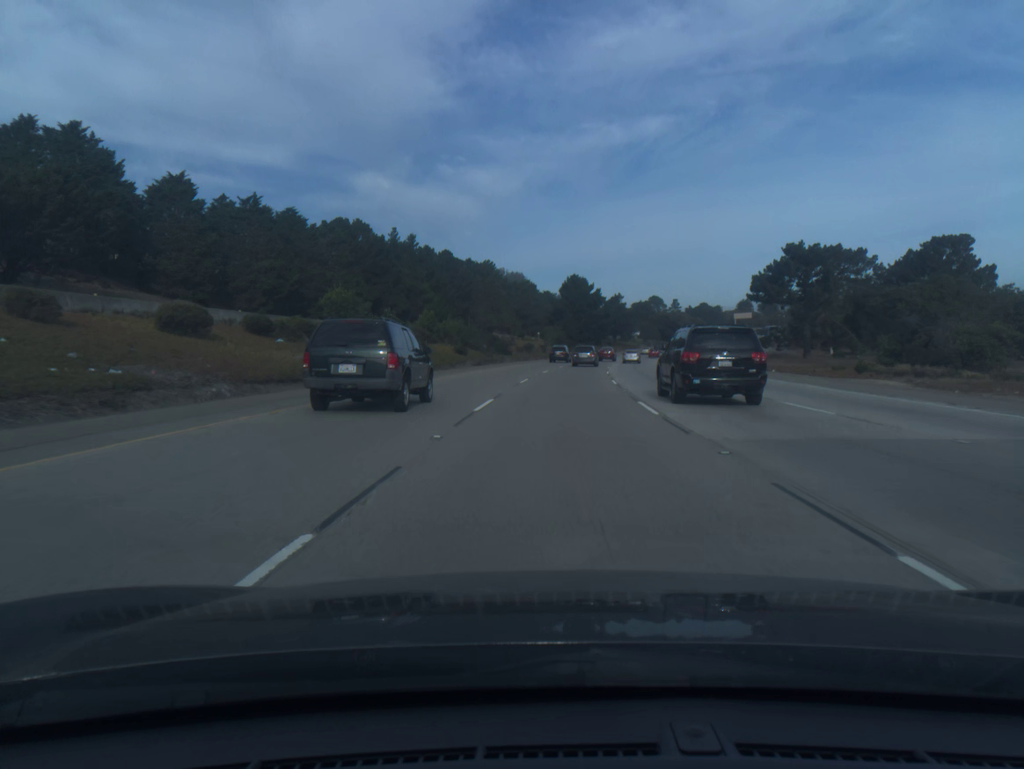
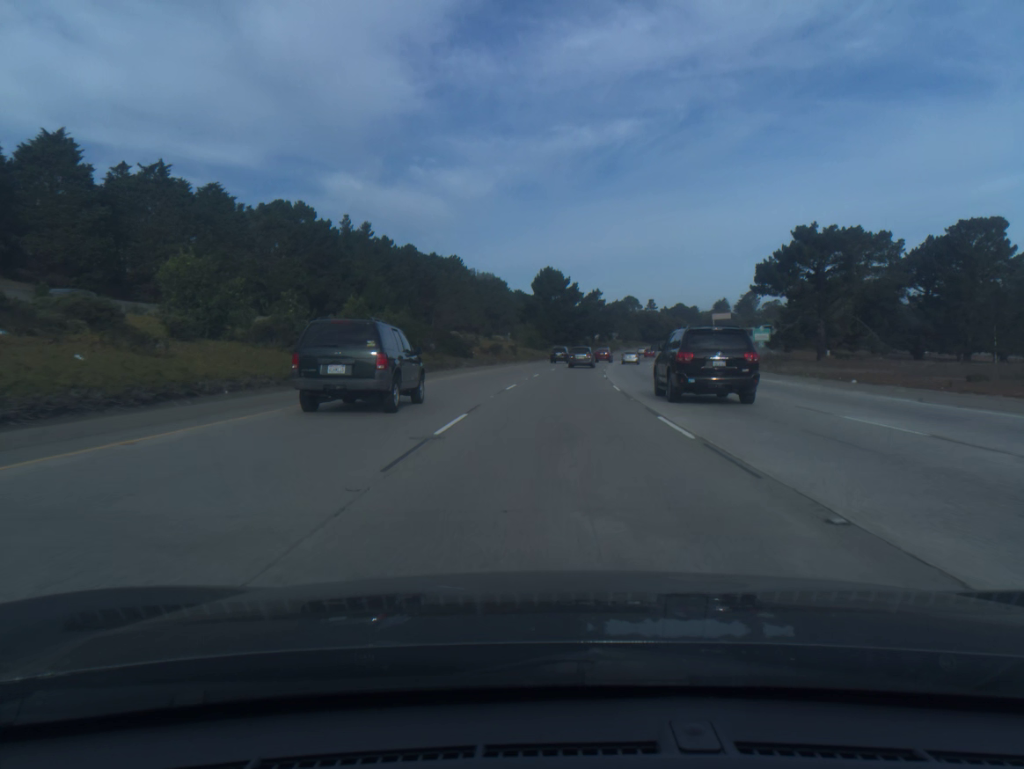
(+0.3, +19.1) m; +2°
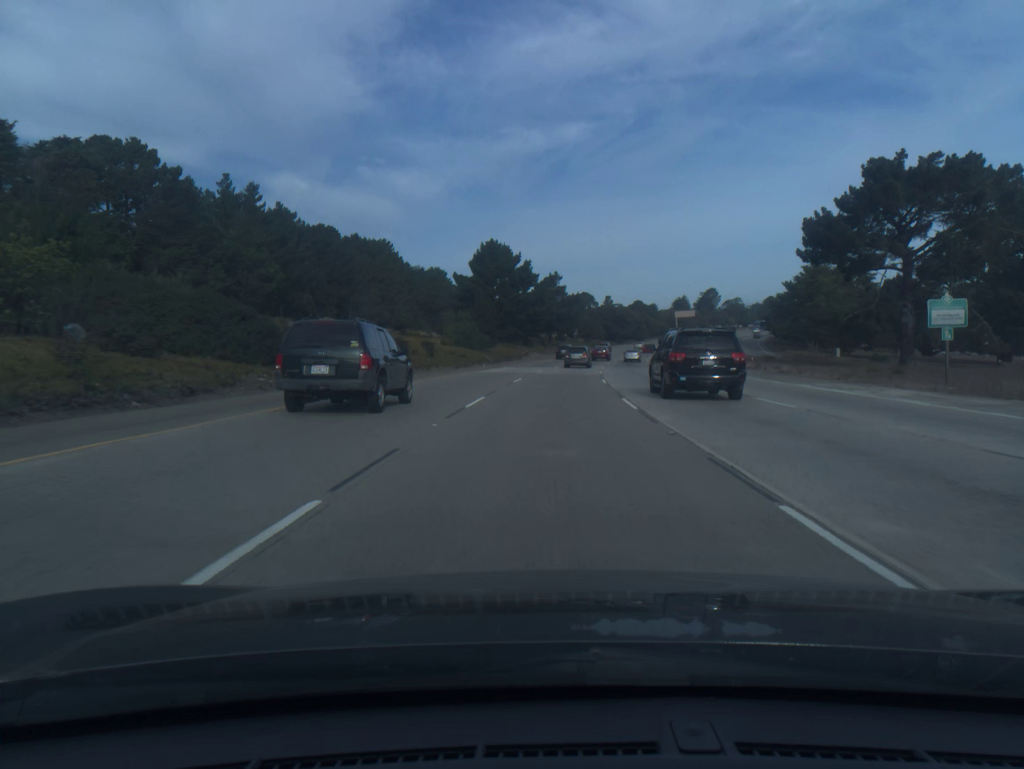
(+1.2, +37.9) m; +4°
